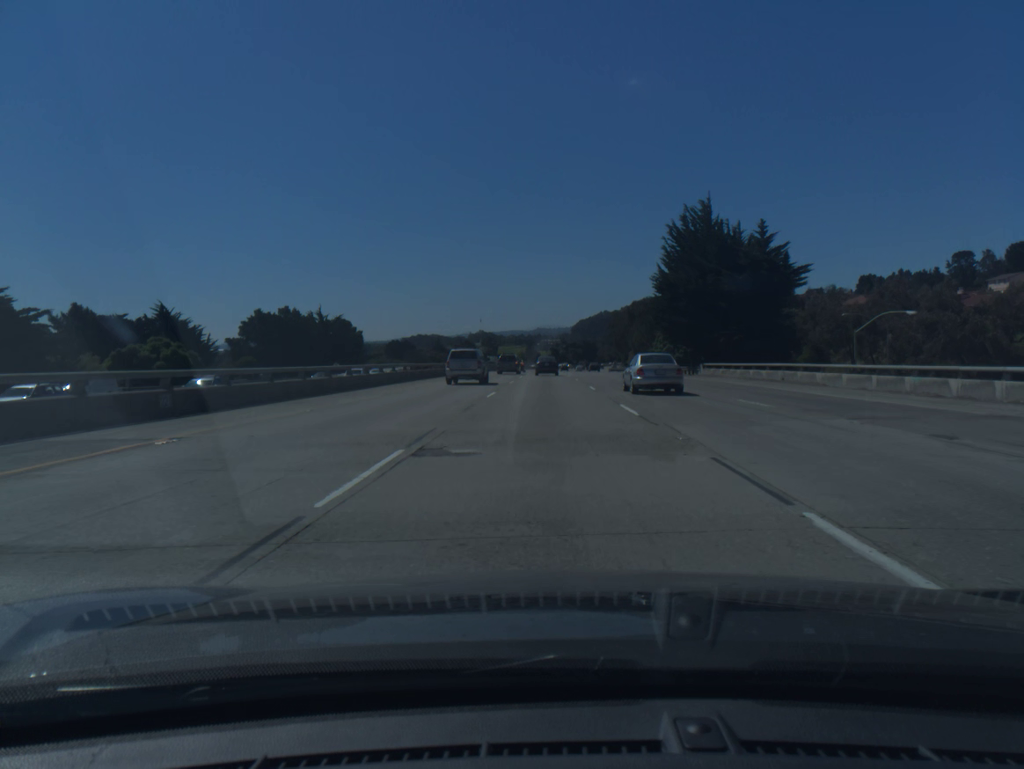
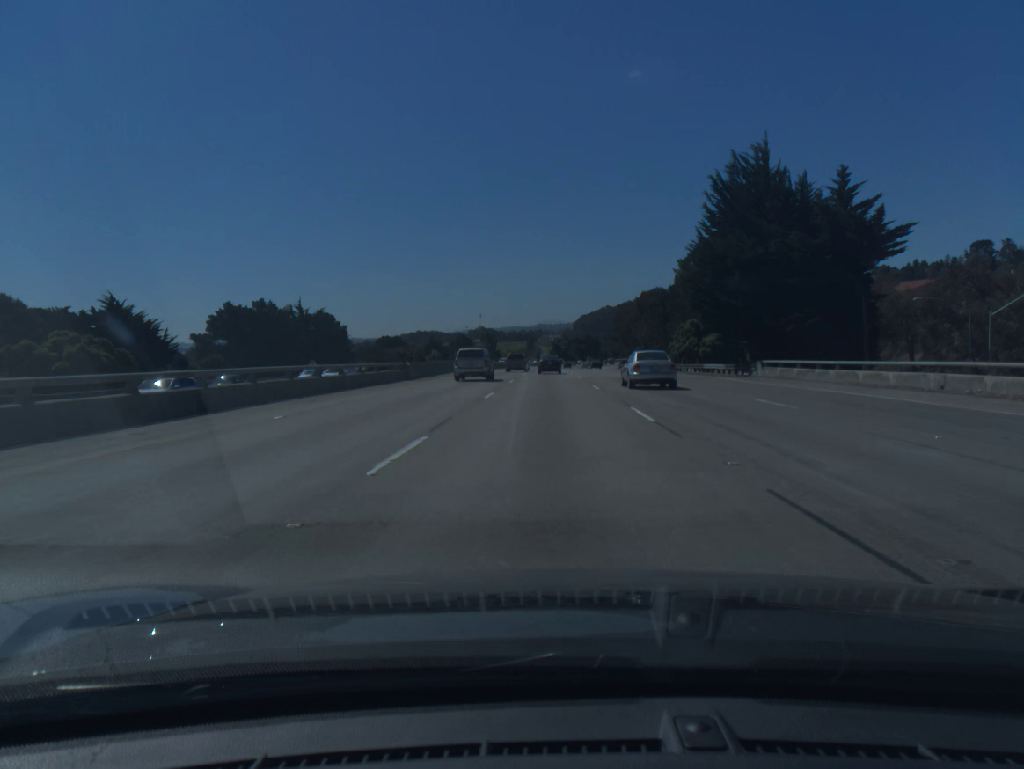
(0.0, +16.6) m; 0°
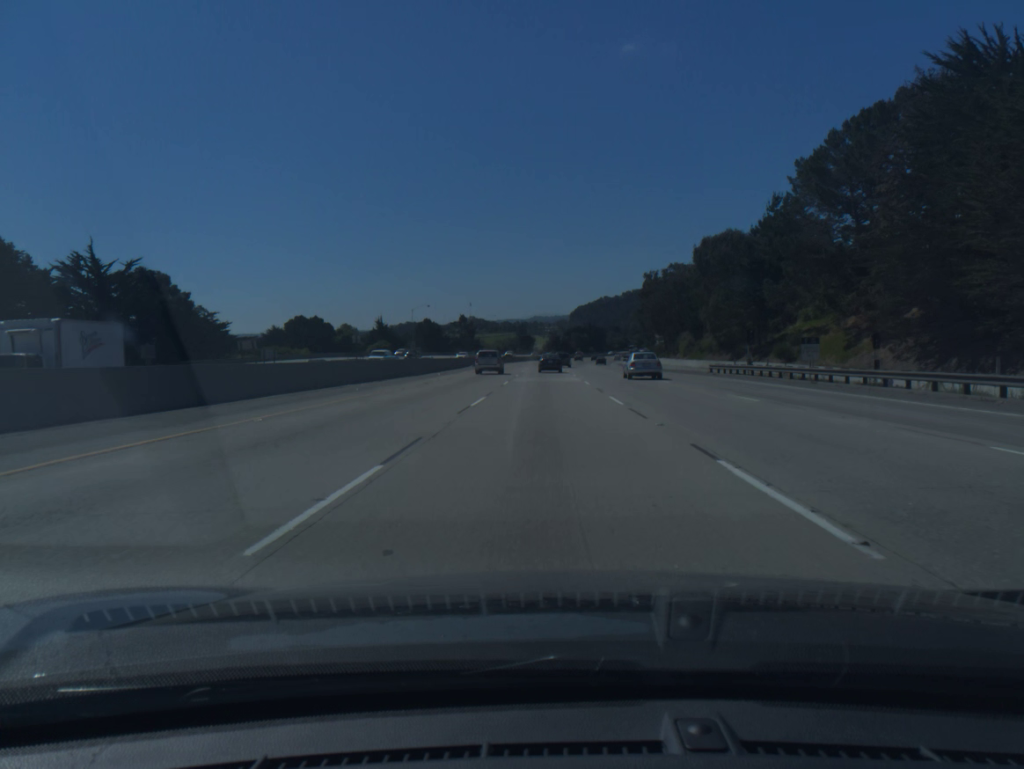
(+0.1, +83.5) m; 0°
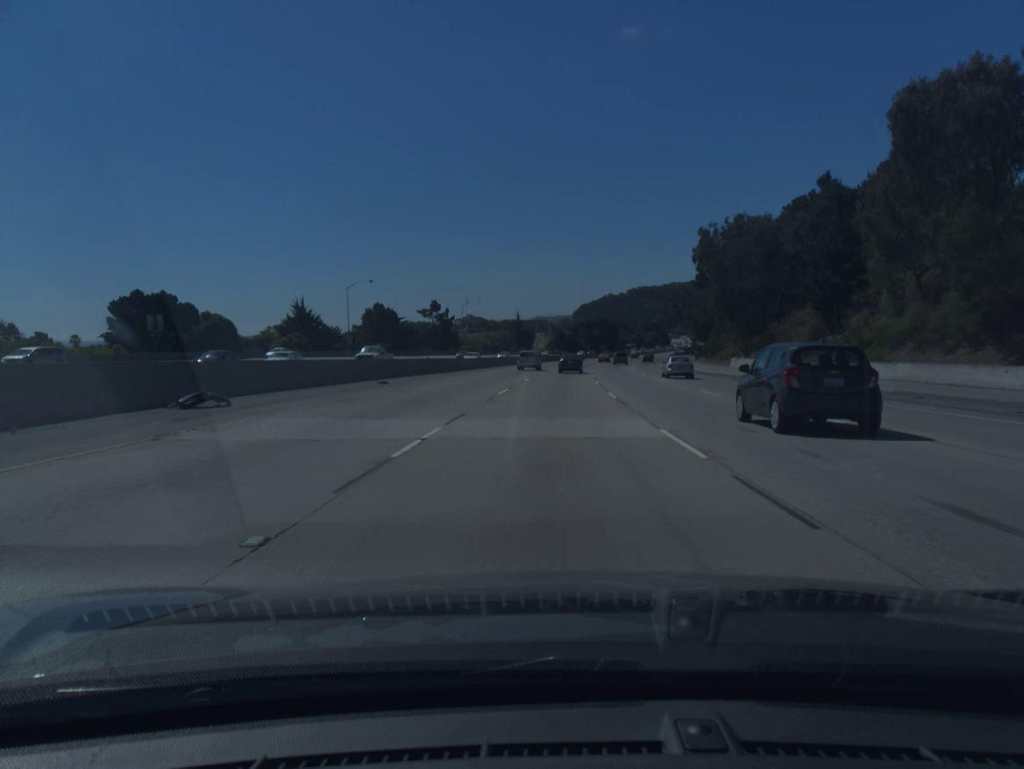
(0.0, +66.9) m; 0°
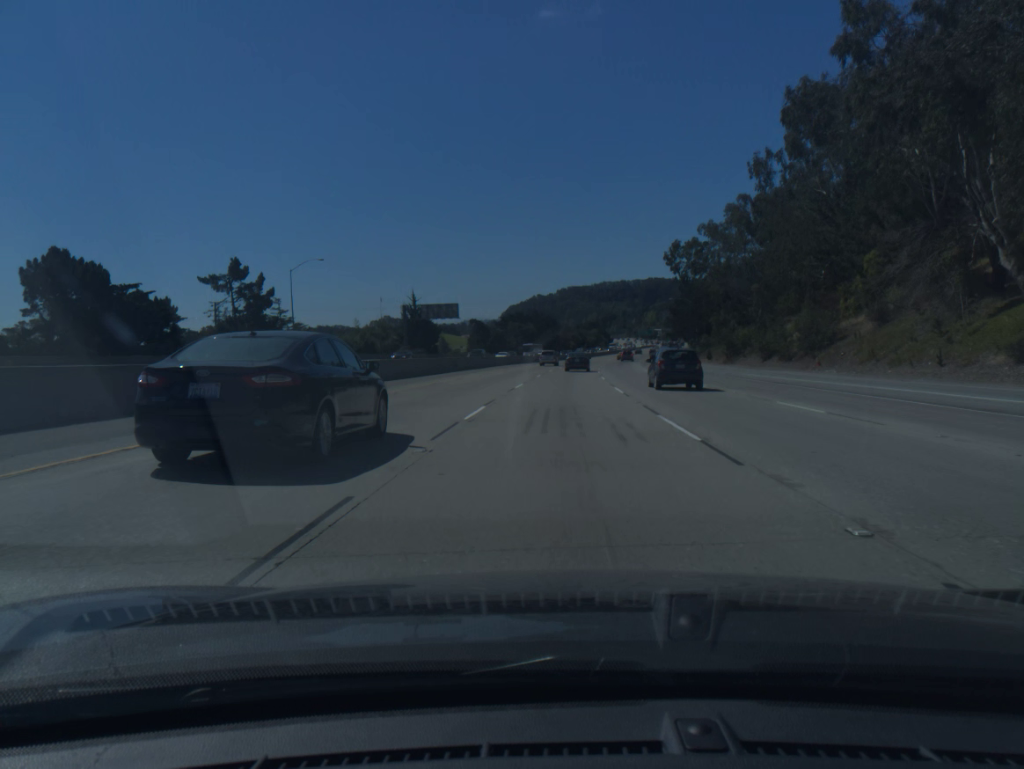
(+3.1, +83.4) m; +5°
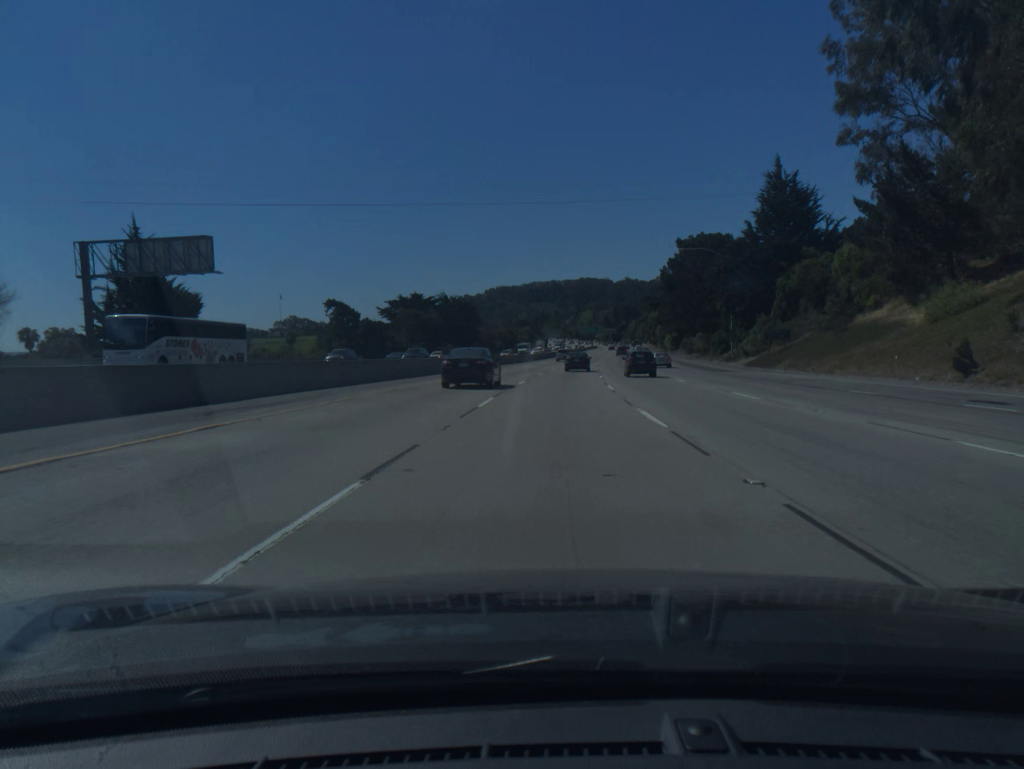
(+4.0, +83.2) m; +5°
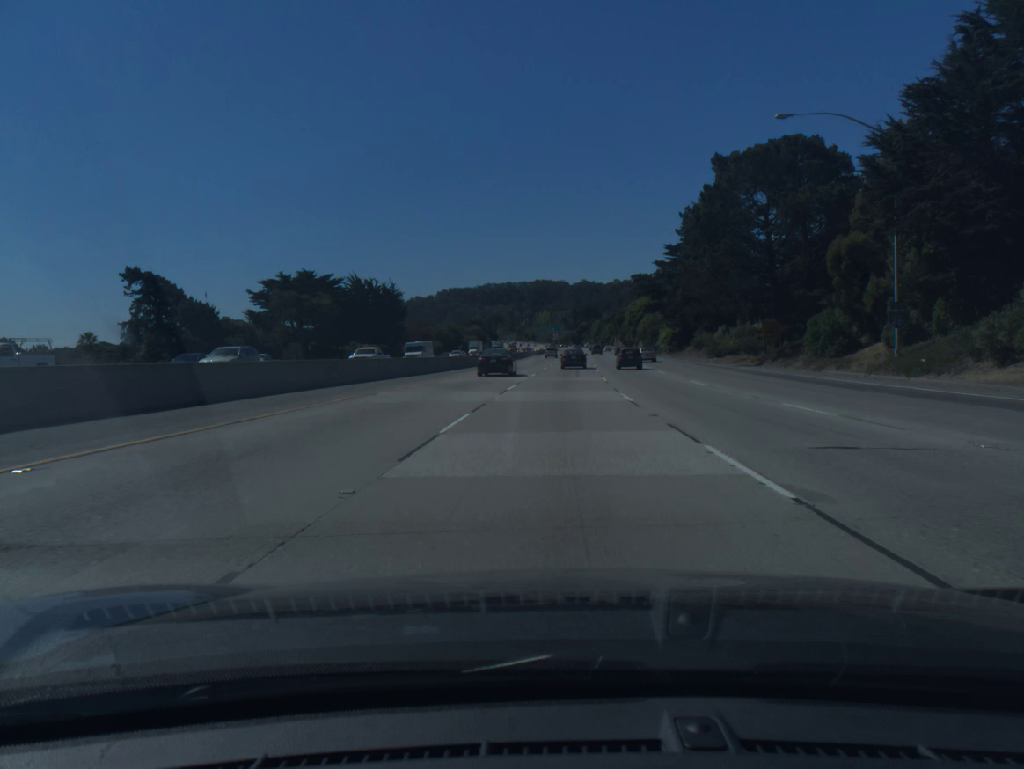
(+1.4, +49.8) m; +3°
